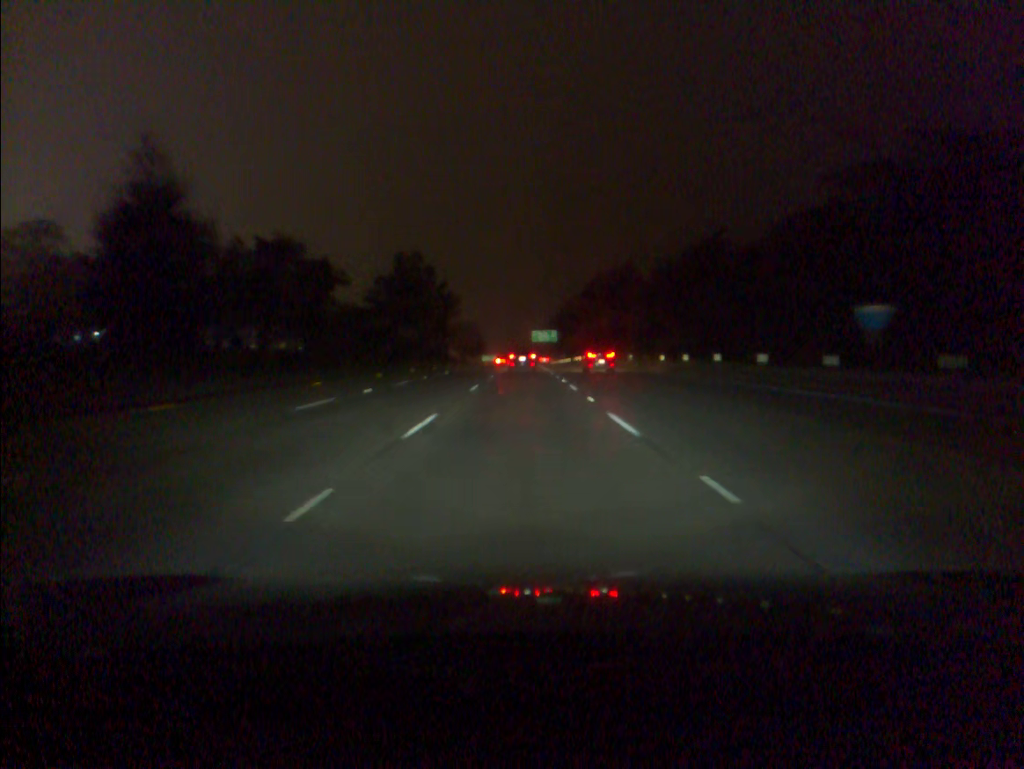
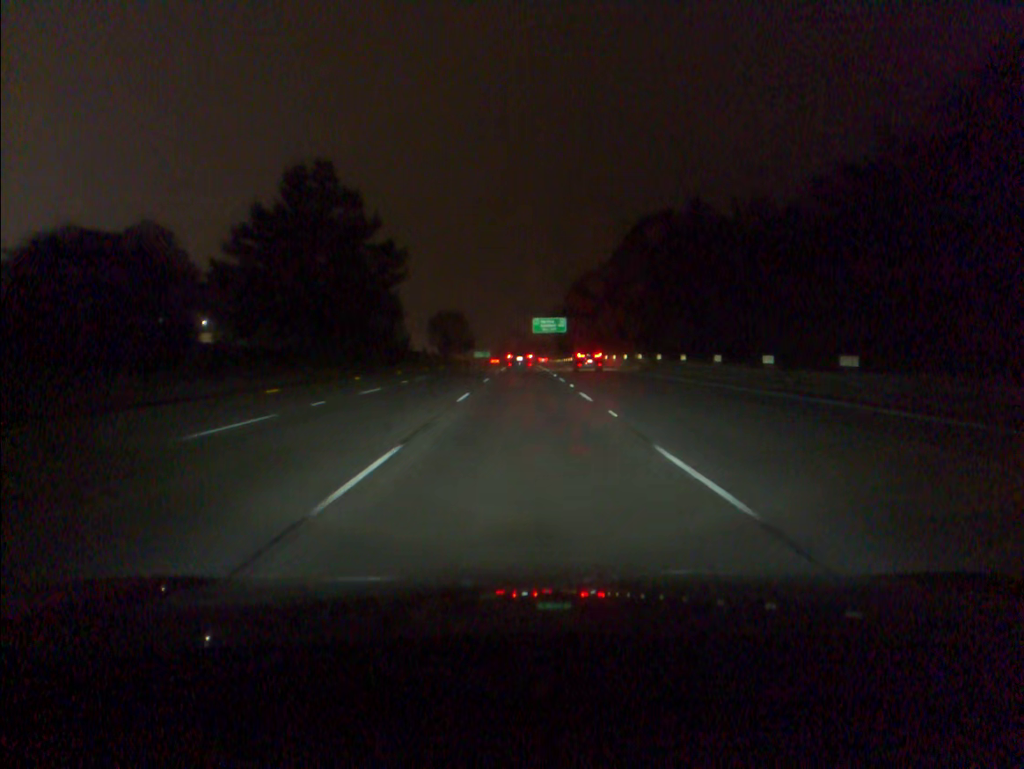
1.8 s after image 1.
(0.0, +49.5) m; 0°
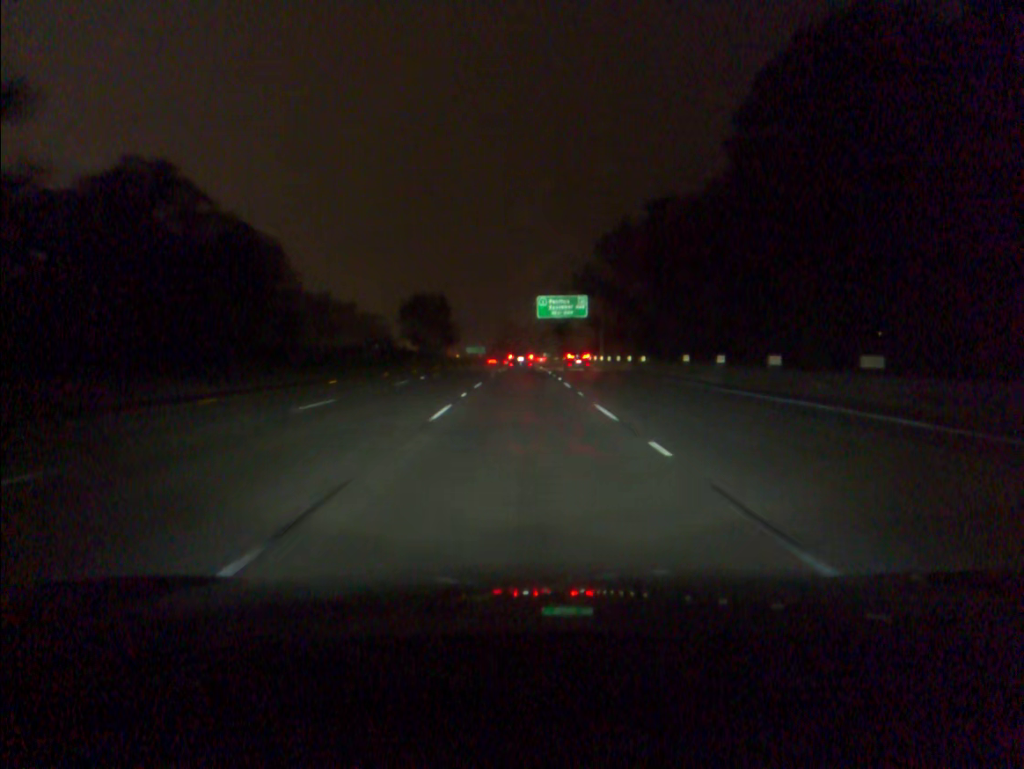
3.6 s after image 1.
(0.0, +49.6) m; 0°
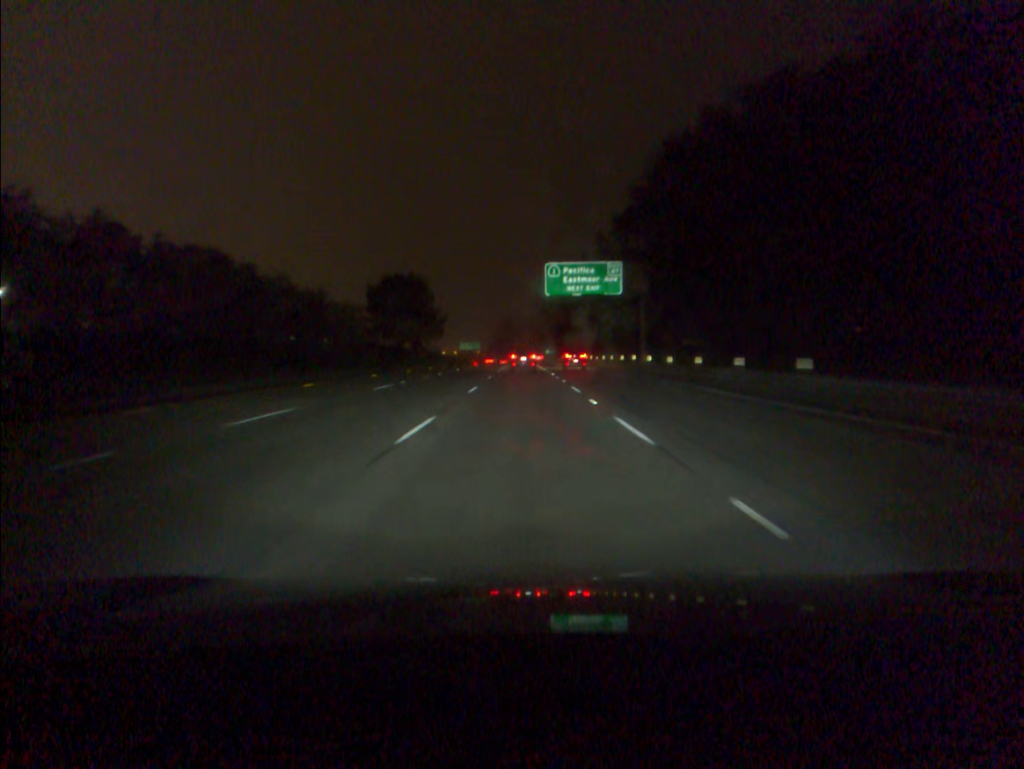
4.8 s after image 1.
(0.0, +33.3) m; 0°
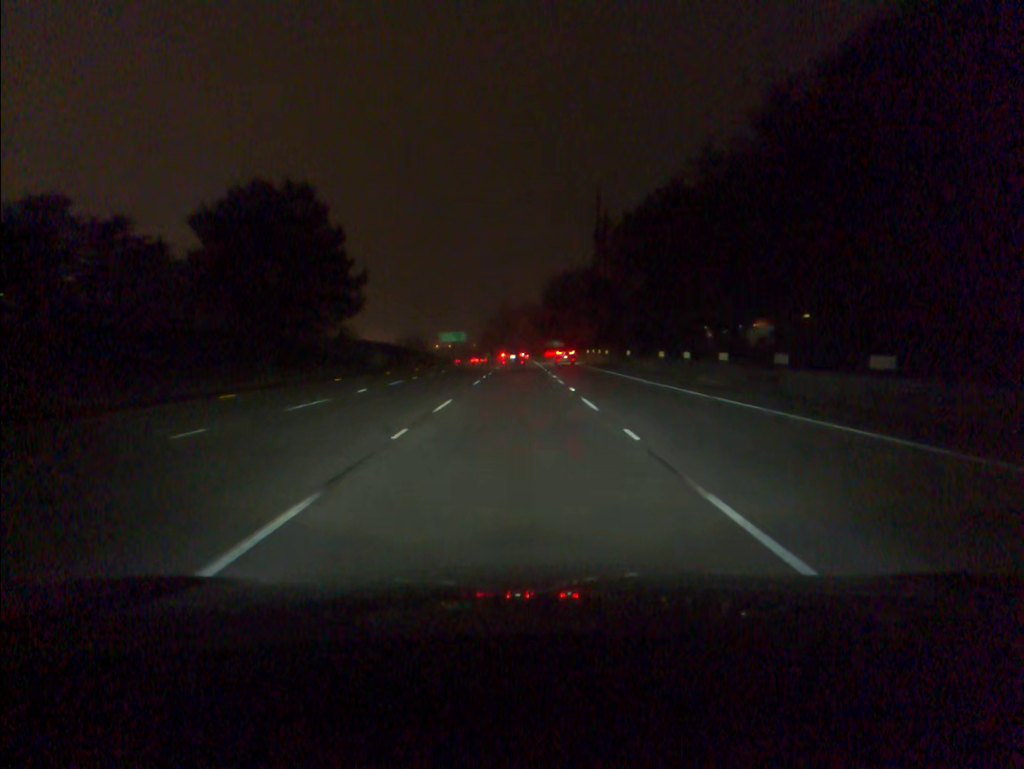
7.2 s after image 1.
(+0.1, +67.0) m; 0°
